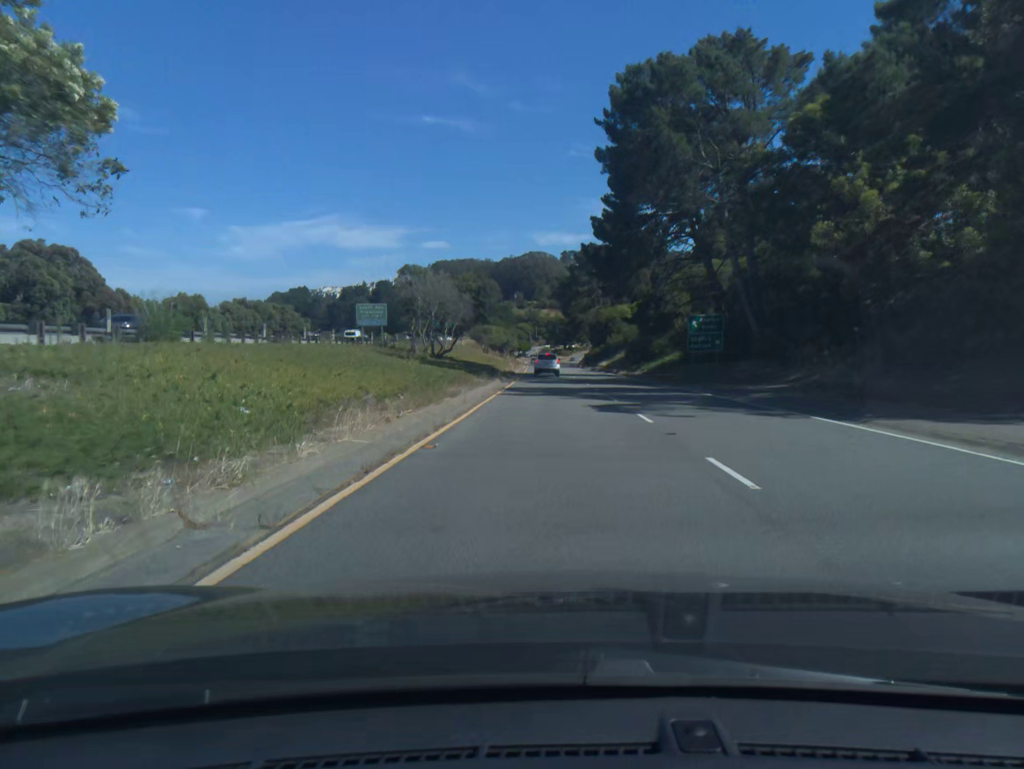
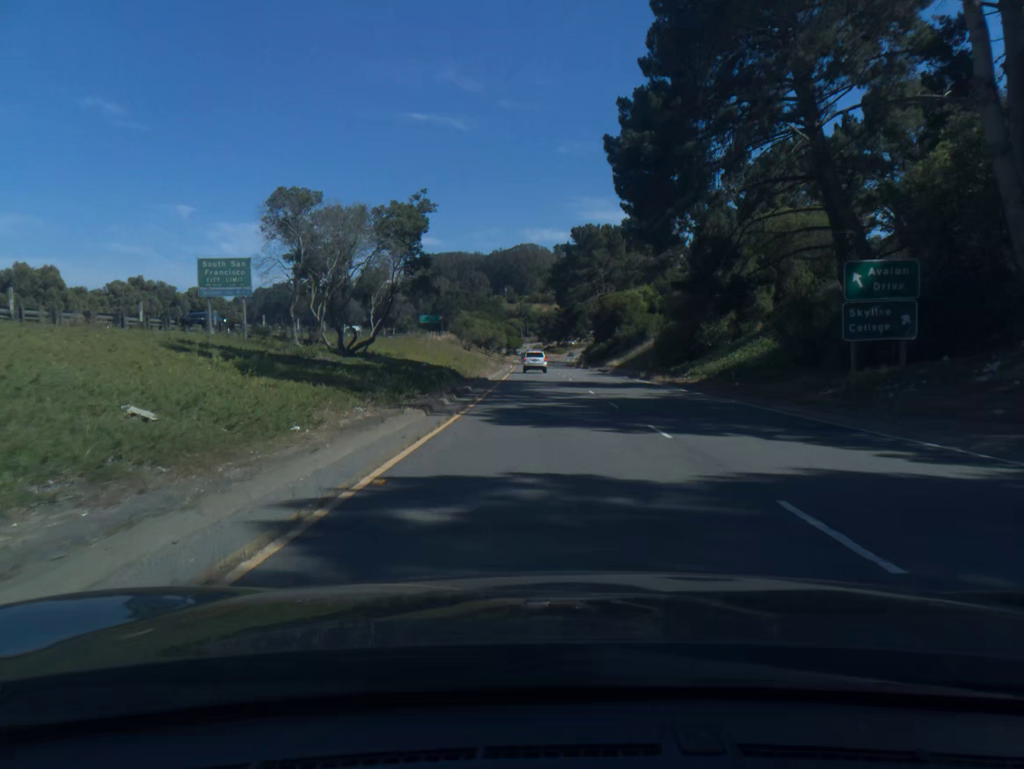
(+0.2, +25.0) m; +1°
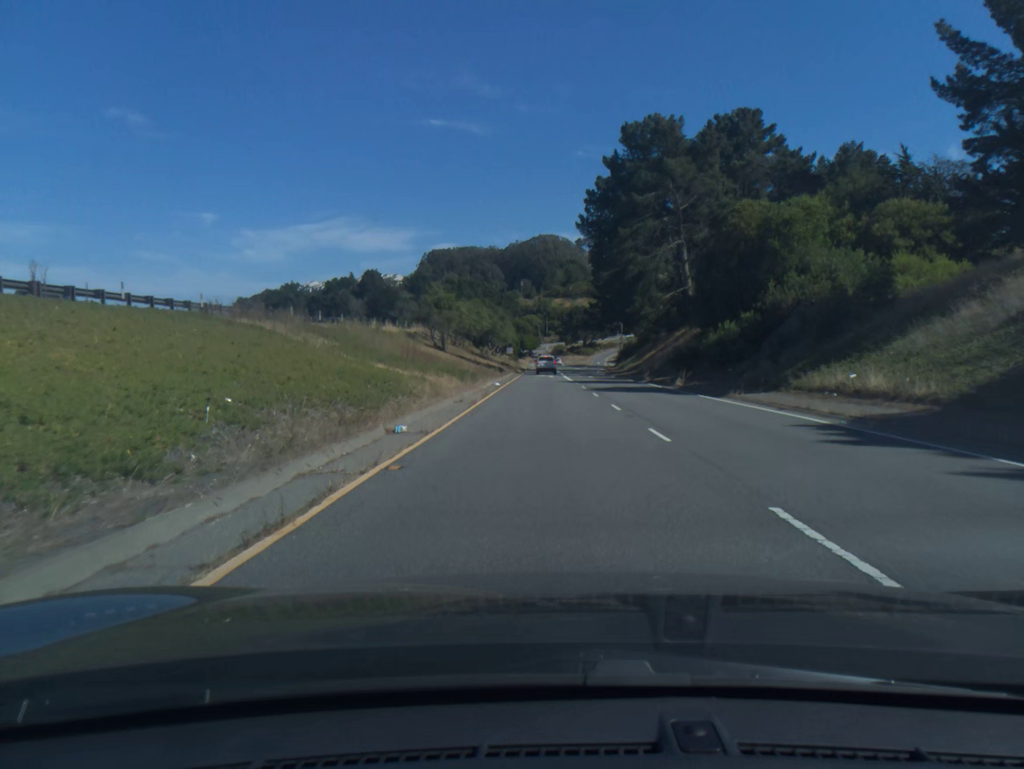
(-0.6, +59.4) m; -1°
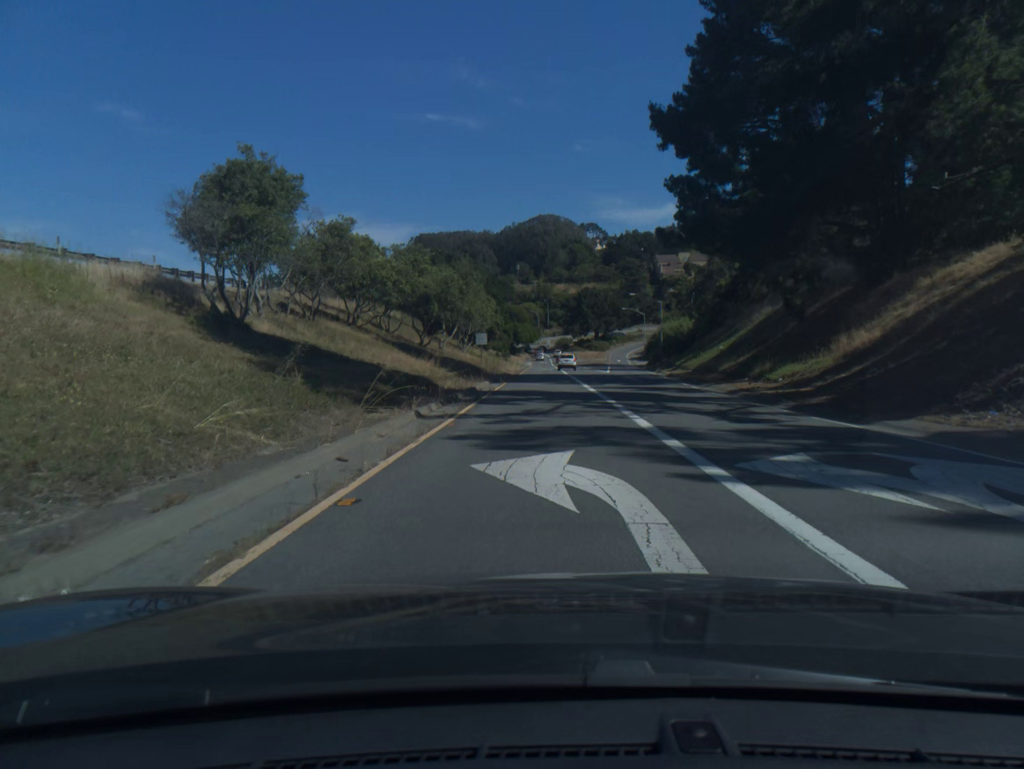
(0.0, +54.8) m; 0°
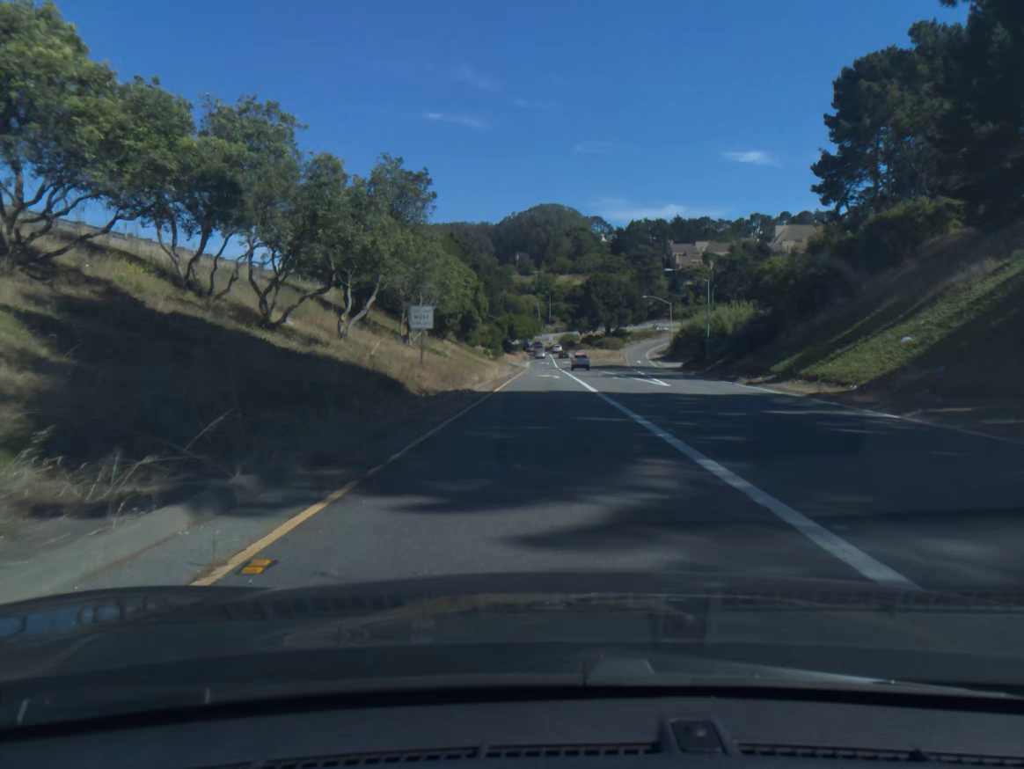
(-0.1, +31.6) m; 0°
